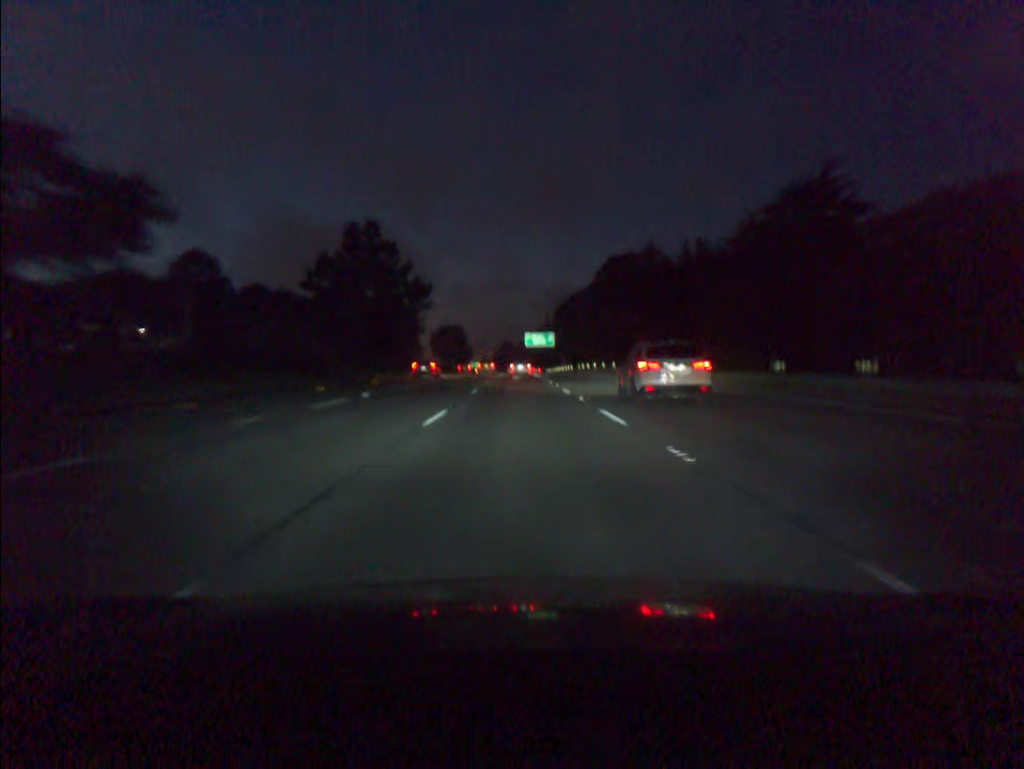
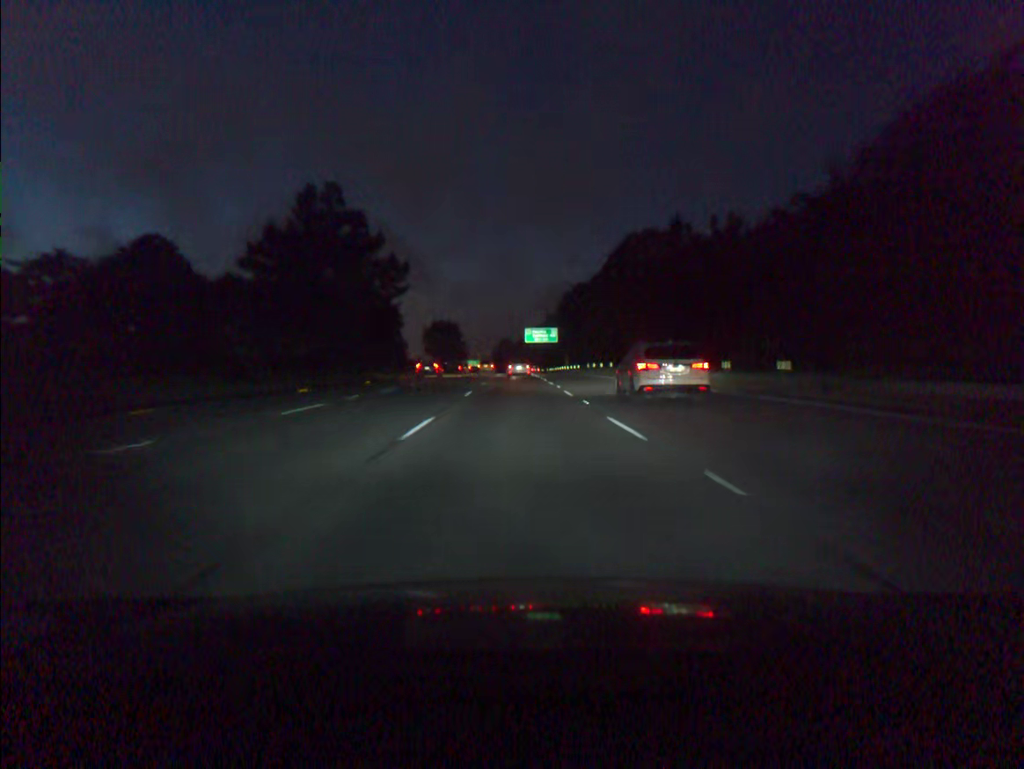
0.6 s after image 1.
(0.0, +17.1) m; 0°
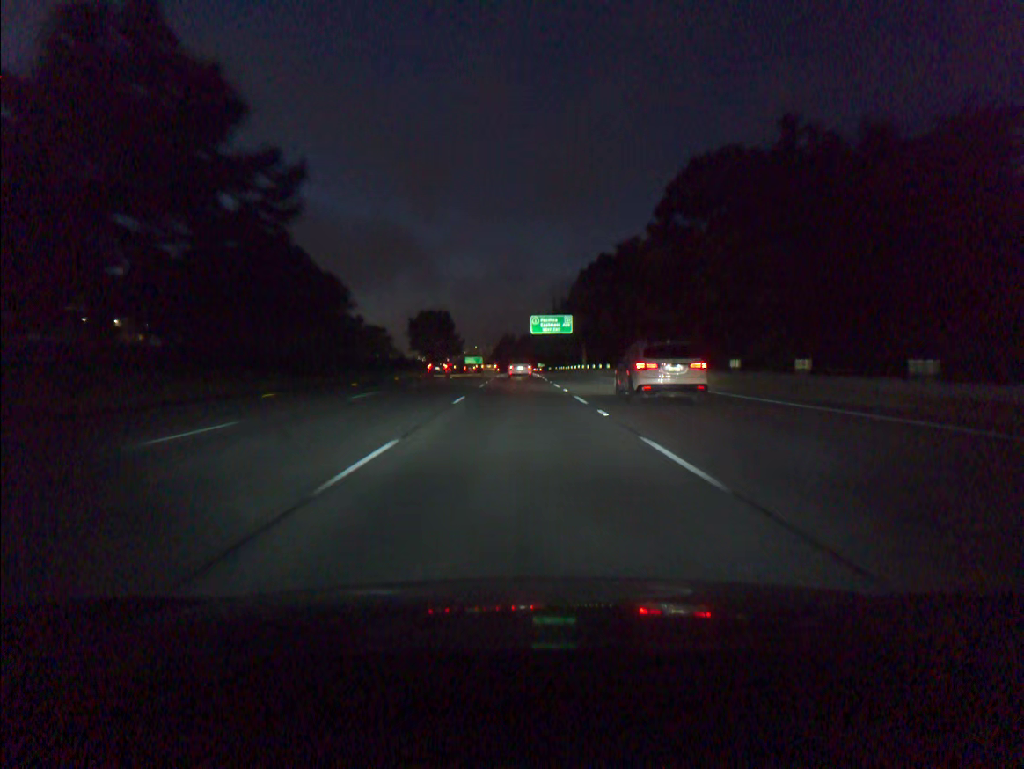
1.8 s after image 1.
(-0.1, +33.9) m; 0°
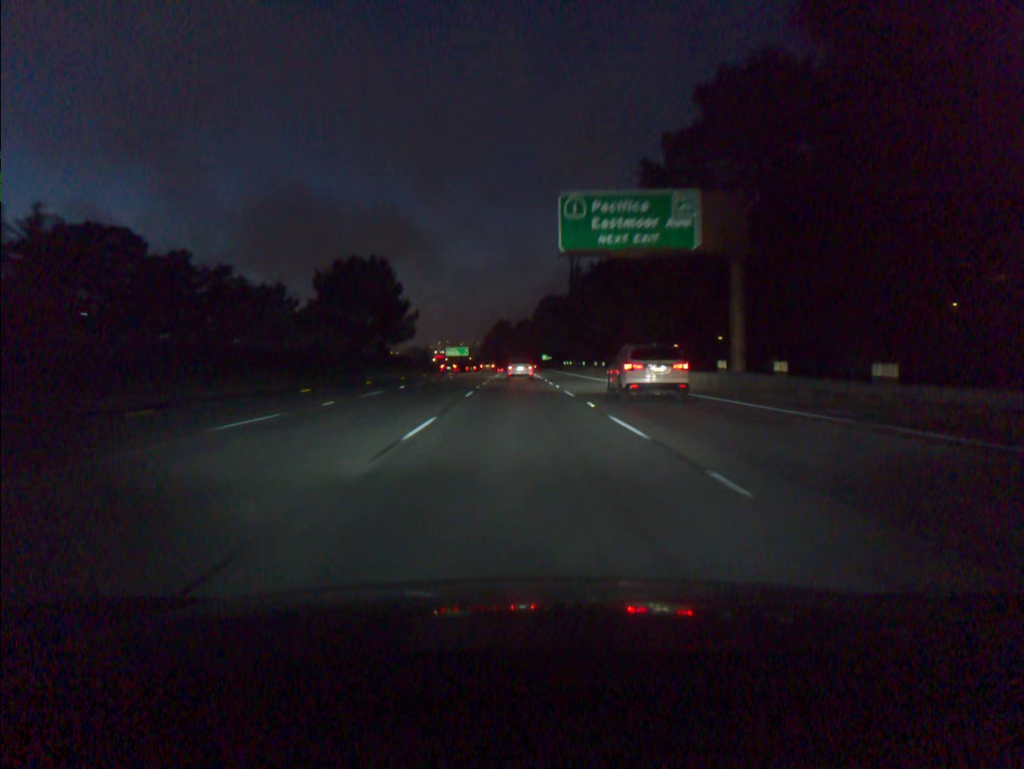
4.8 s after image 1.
(0.0, +83.0) m; 0°
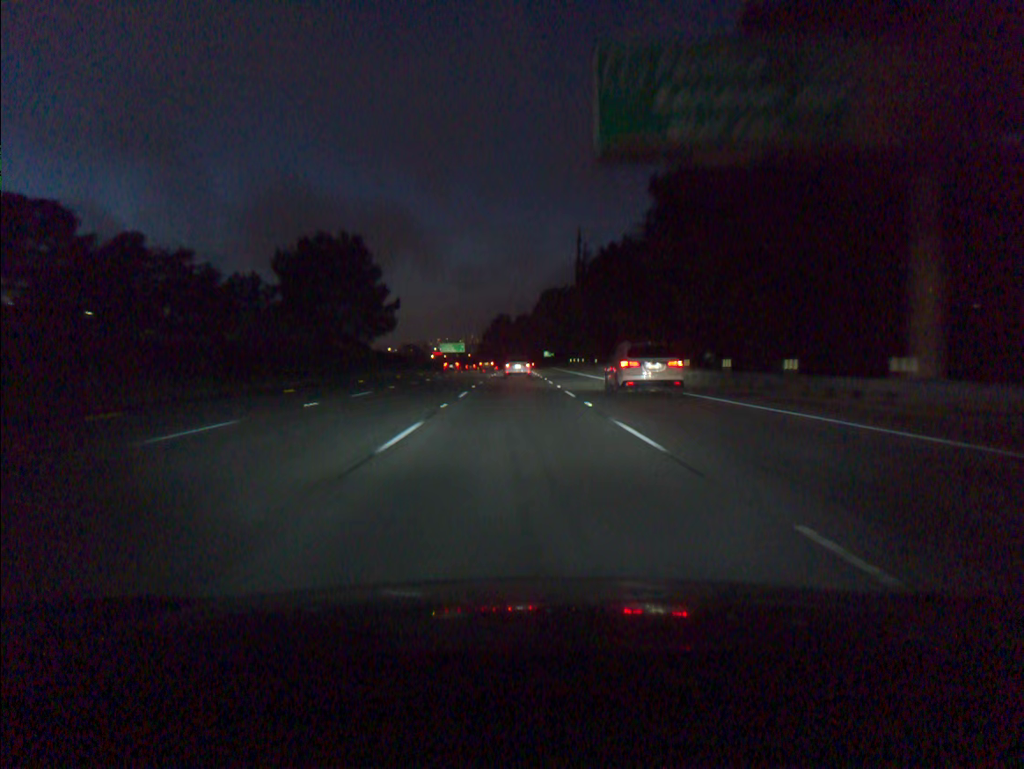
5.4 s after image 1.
(0.0, +16.4) m; 0°
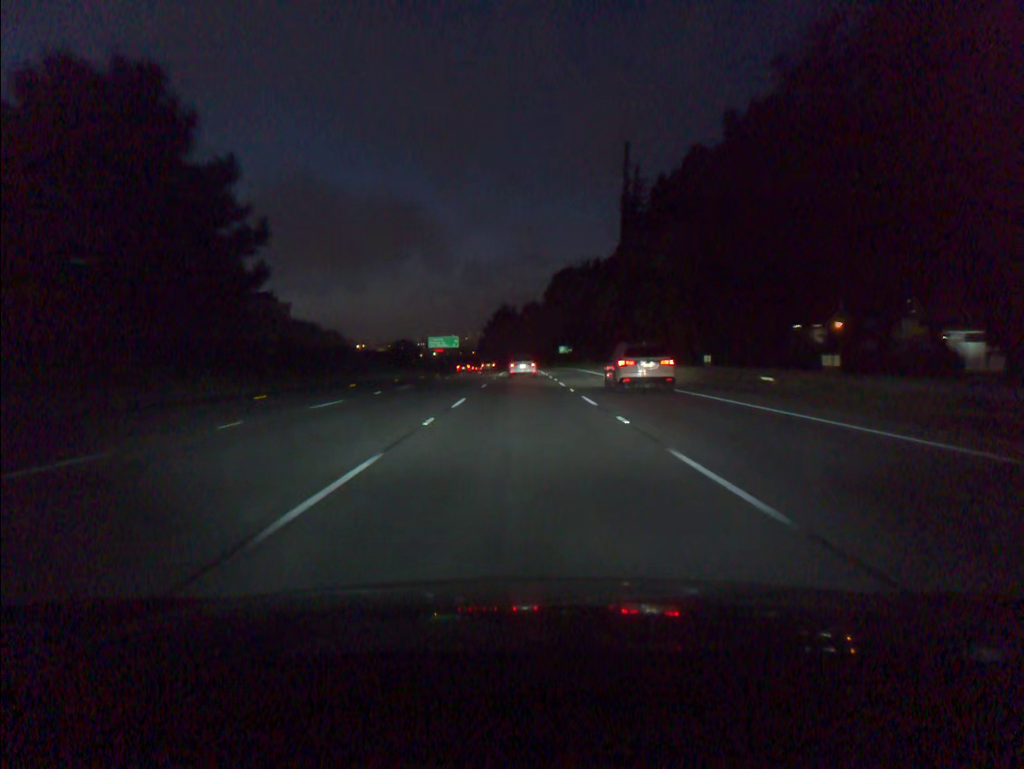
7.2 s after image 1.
(-0.3, +48.6) m; -1°
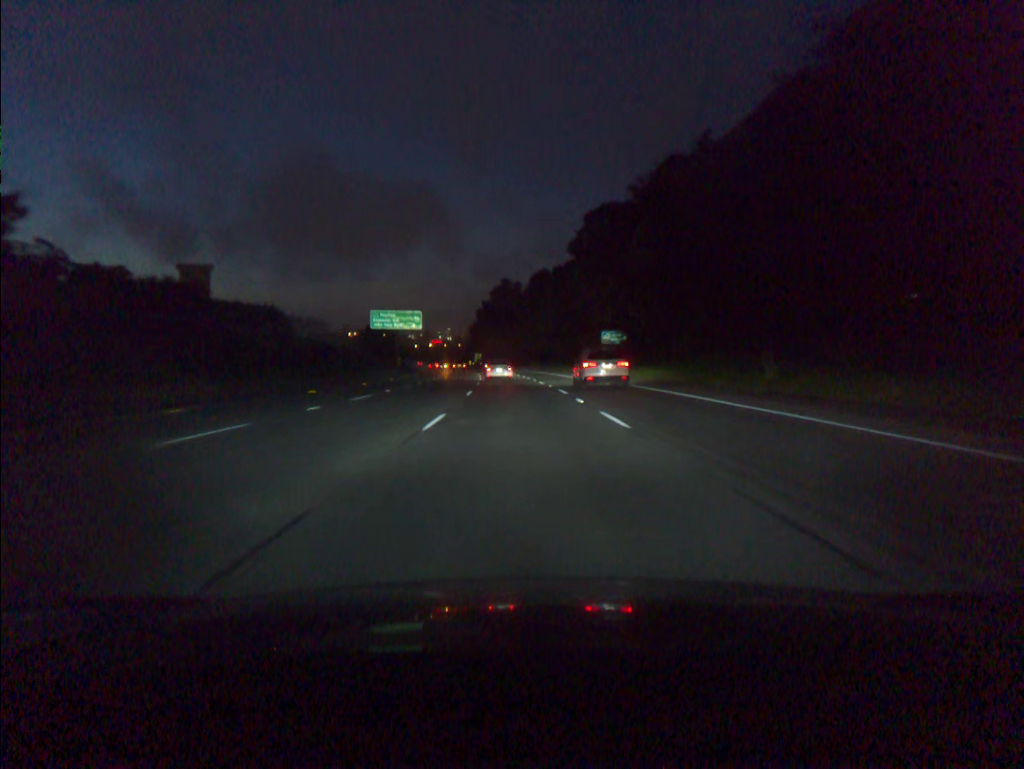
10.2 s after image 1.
(+0.2, +79.5) m; 0°
